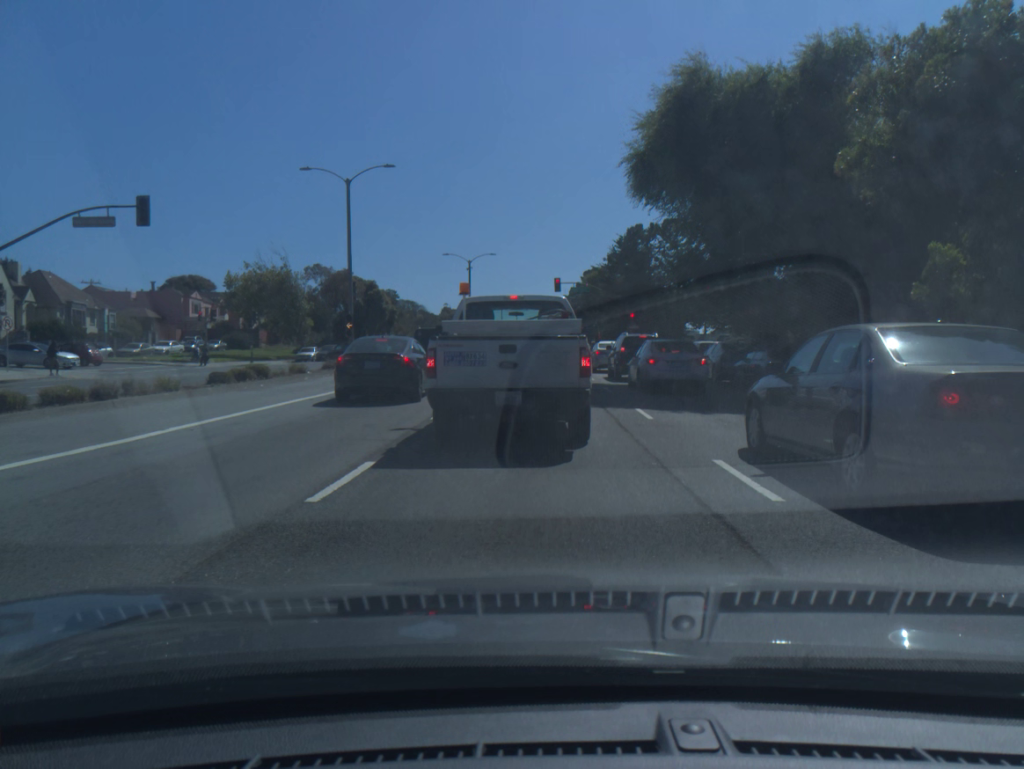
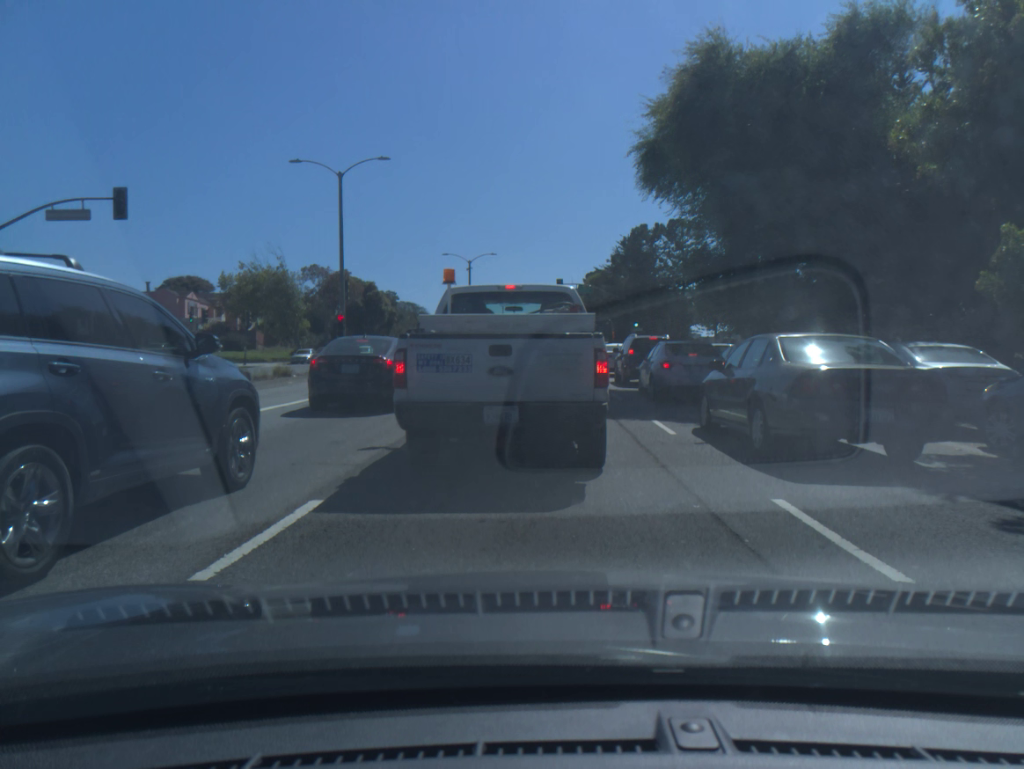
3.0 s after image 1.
(0.0, +2.2) m; 0°
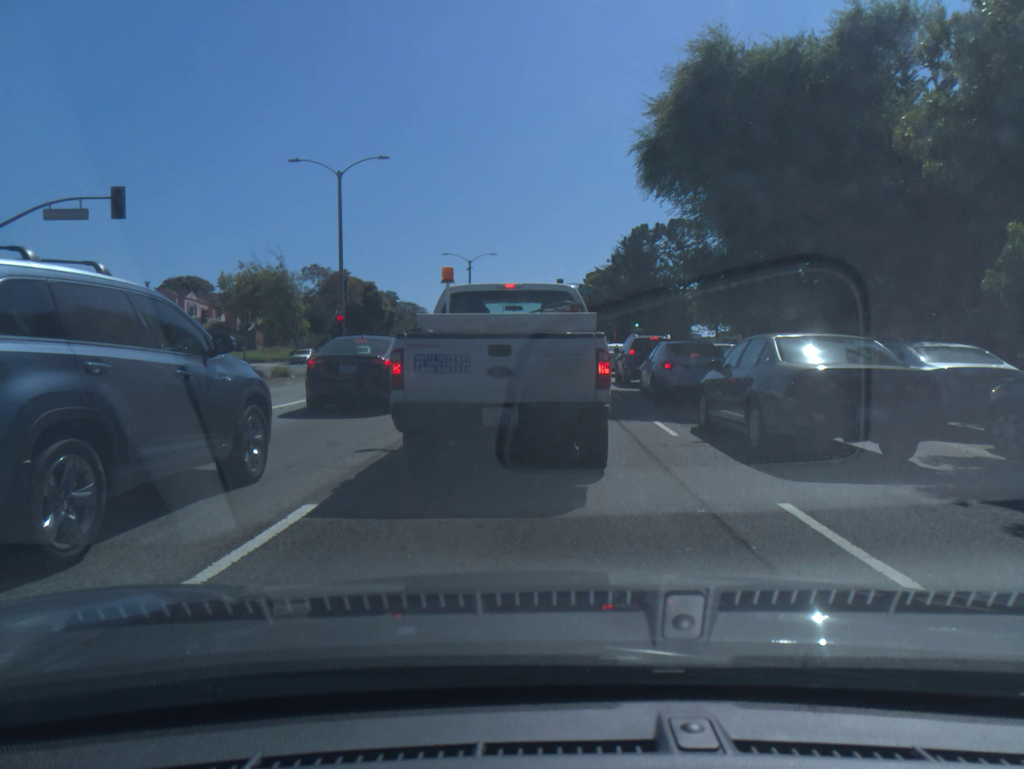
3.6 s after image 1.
(0.0, +0.2) m; 0°
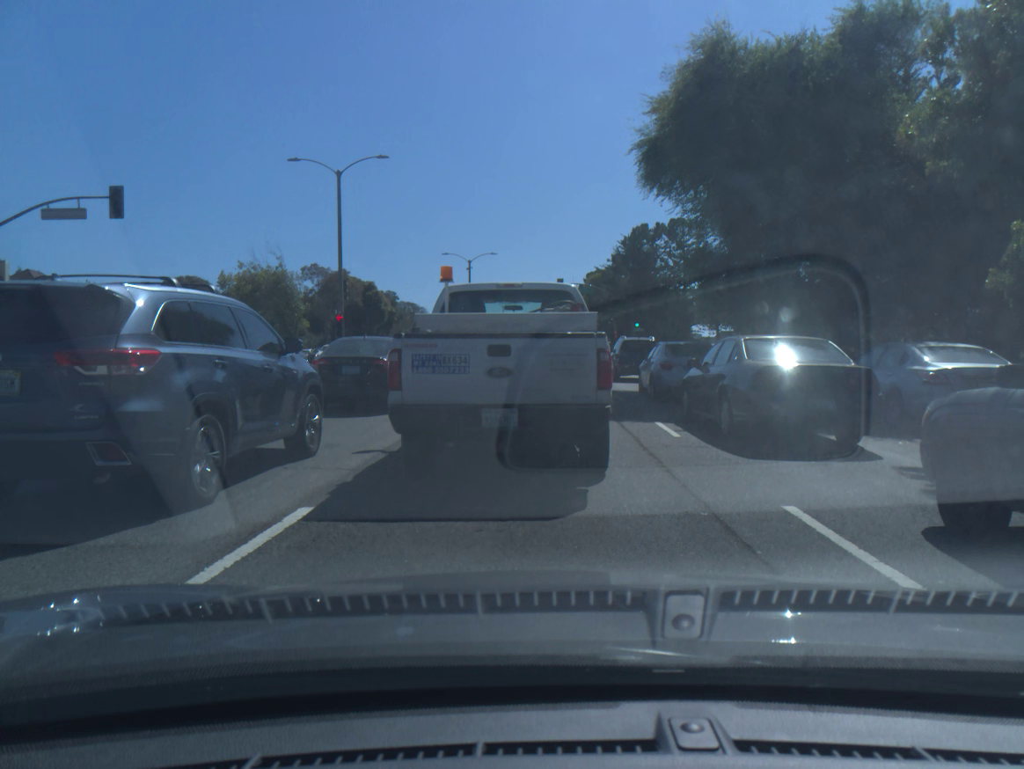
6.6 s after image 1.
(0.0, +0.1) m; 0°
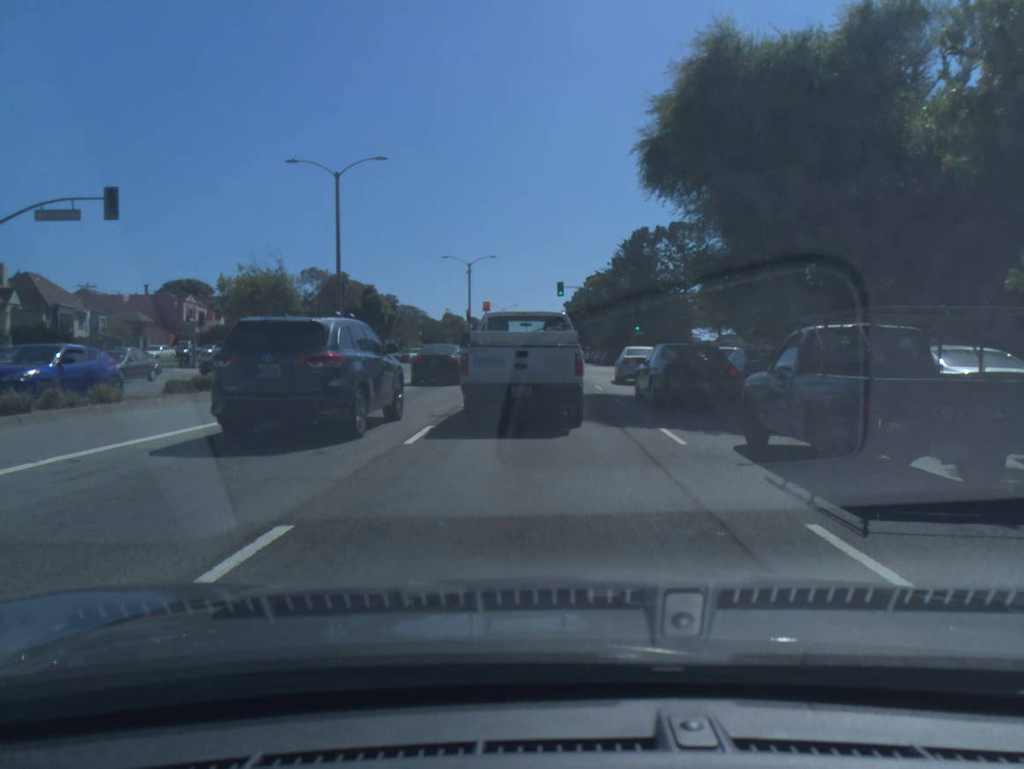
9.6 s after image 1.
(0.0, +0.4) m; 0°
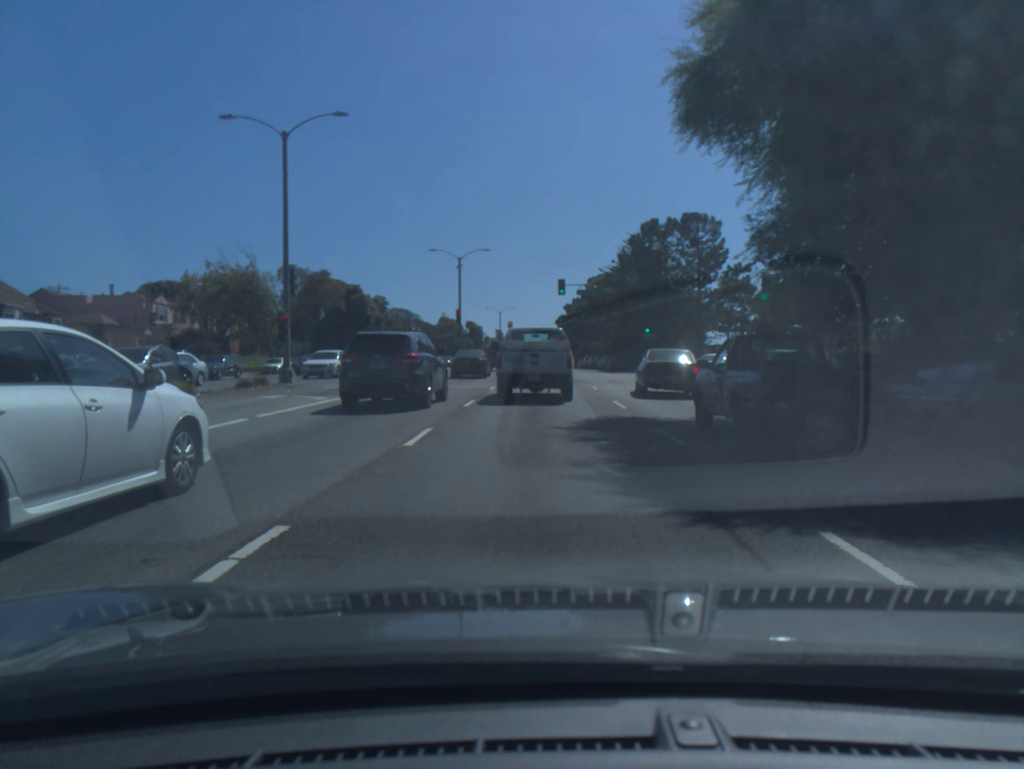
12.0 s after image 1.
(0.0, +7.2) m; 0°
